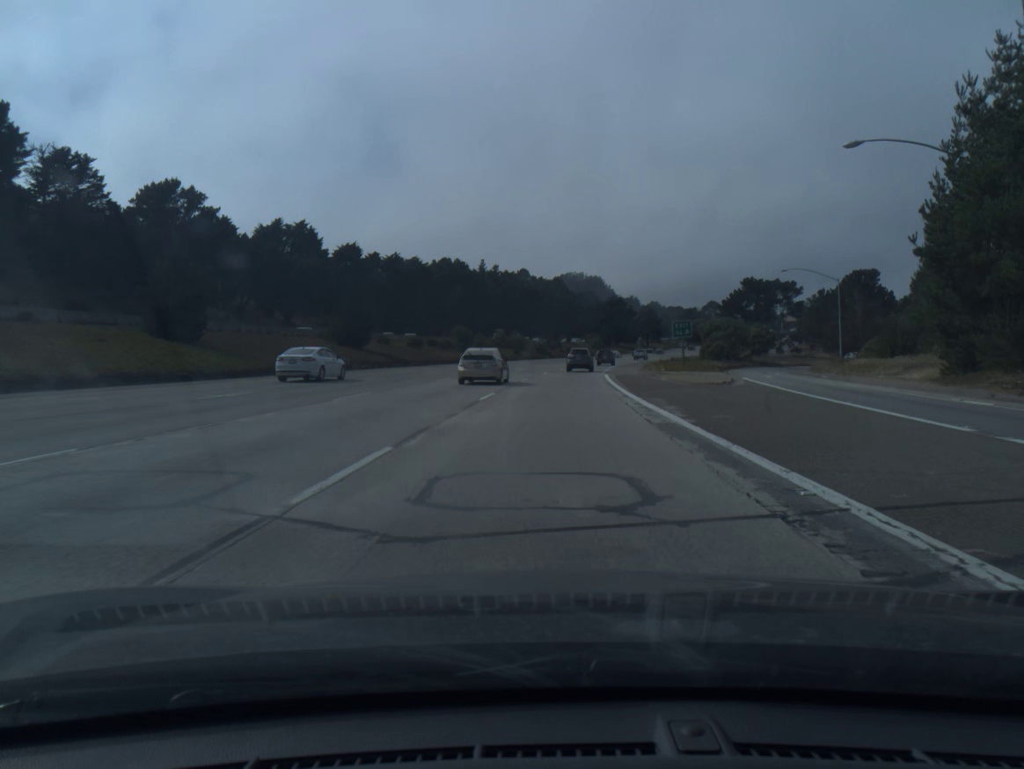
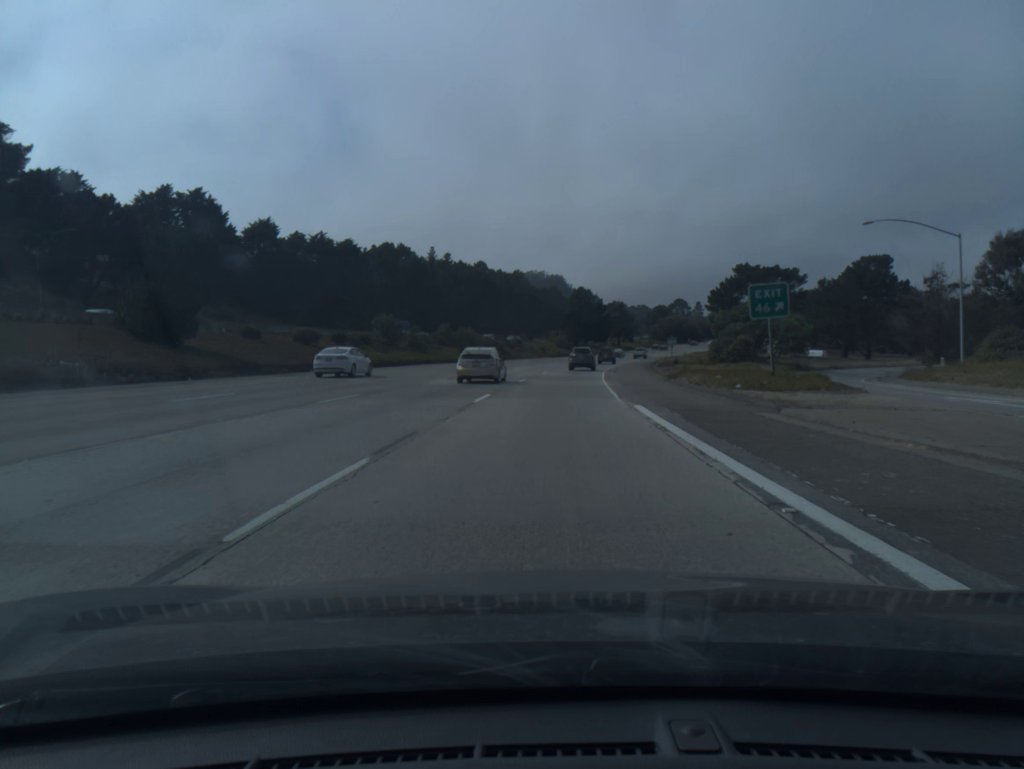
(+0.8, +30.4) m; +3°
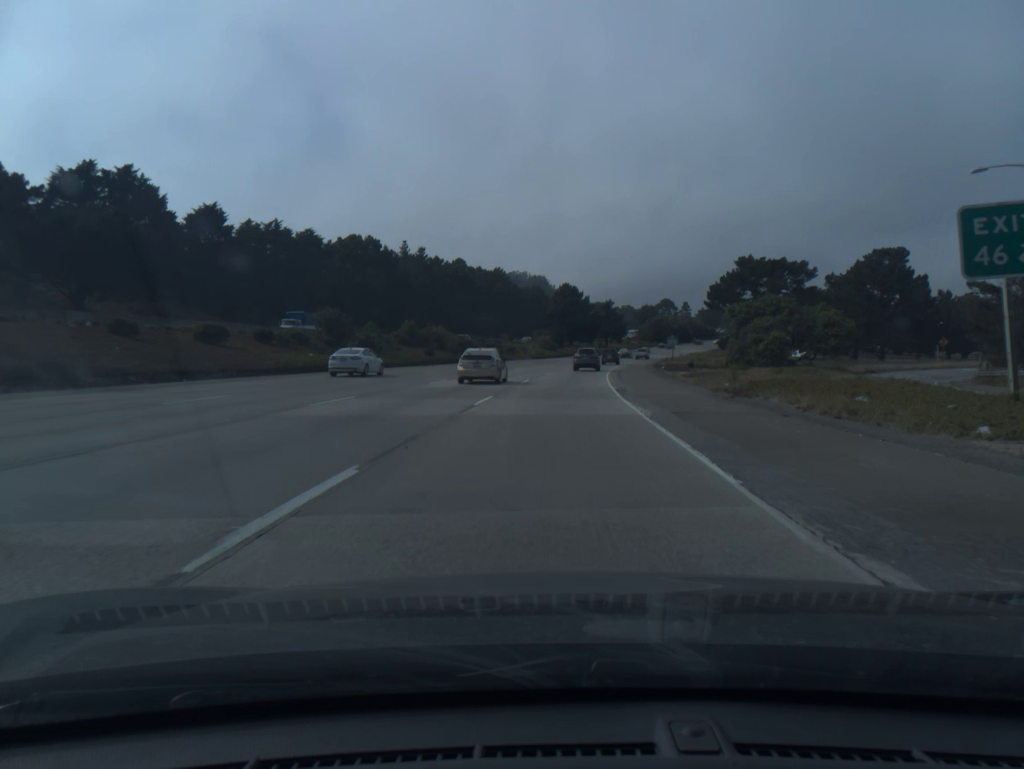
(+0.2, +15.2) m; +1°
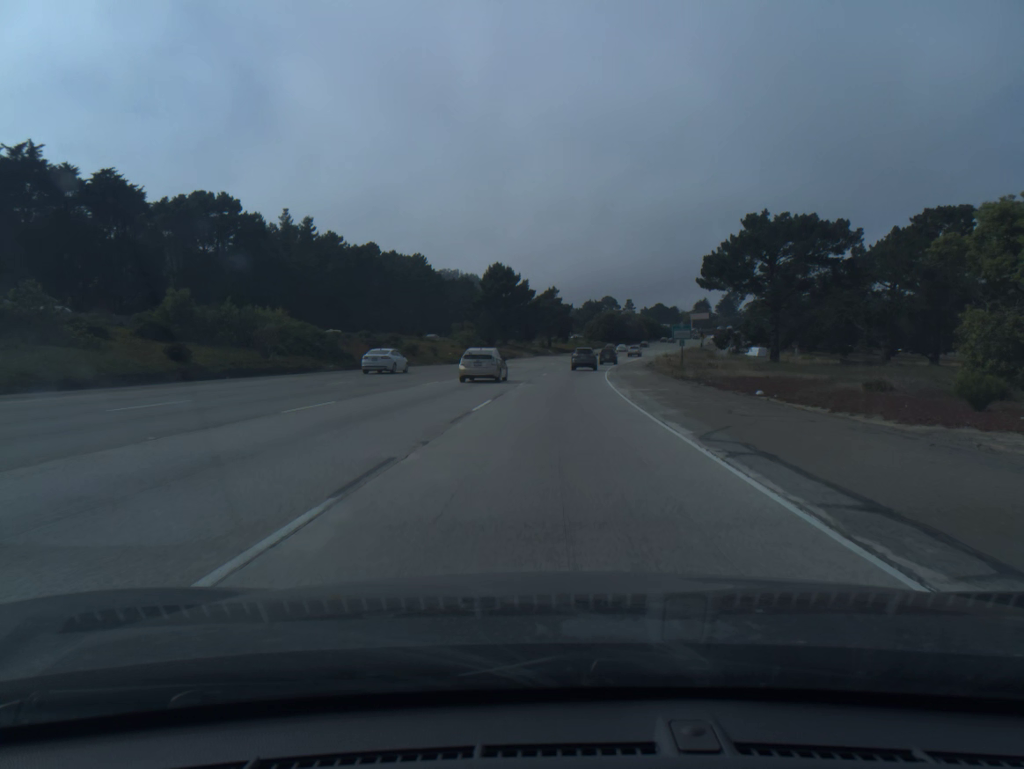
(+1.7, +45.4) m; +5°
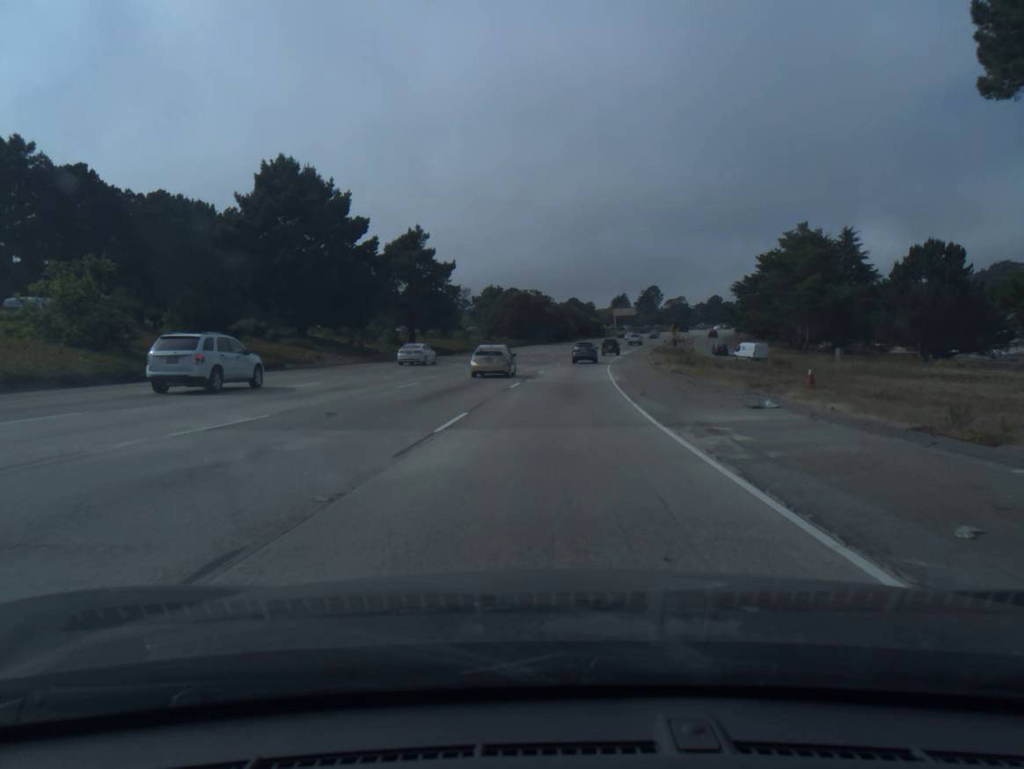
(+5.0, +76.4) m; +7°
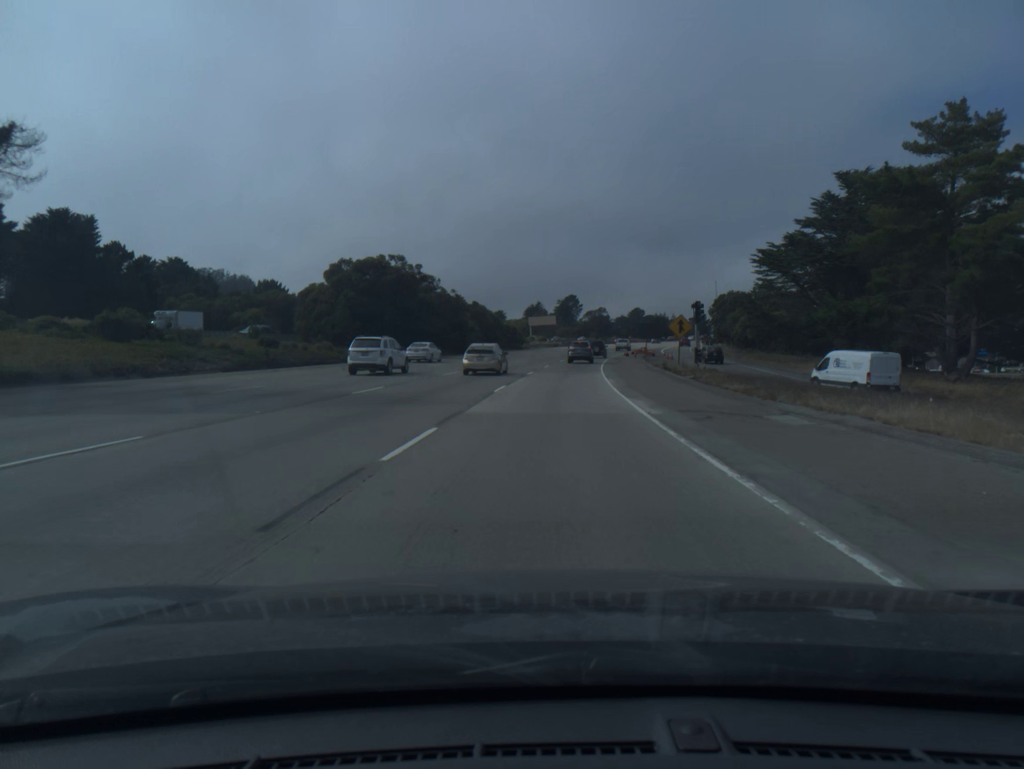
(+3.5, +61.8) m; +7°
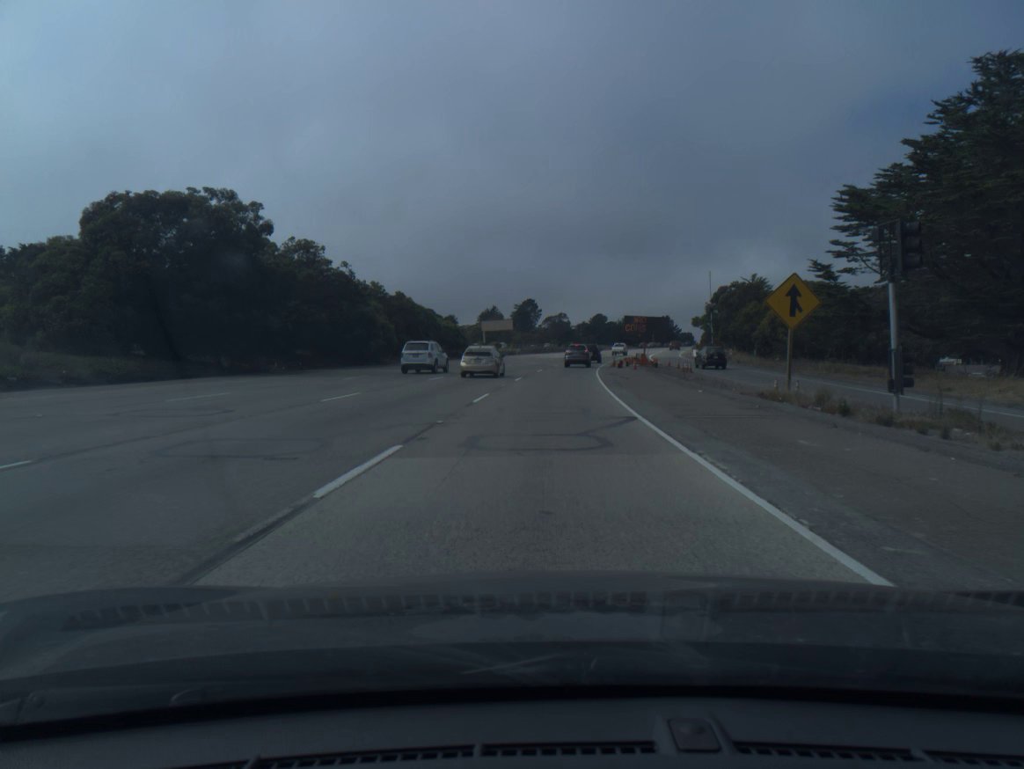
(+0.8, +31.0) m; +3°
